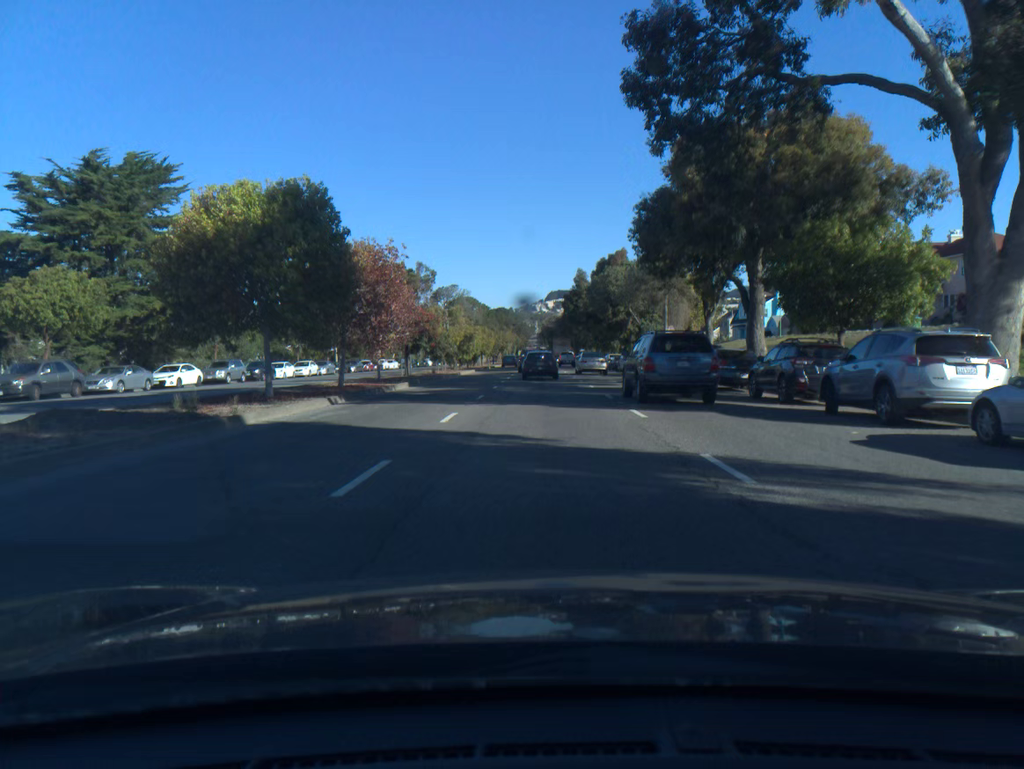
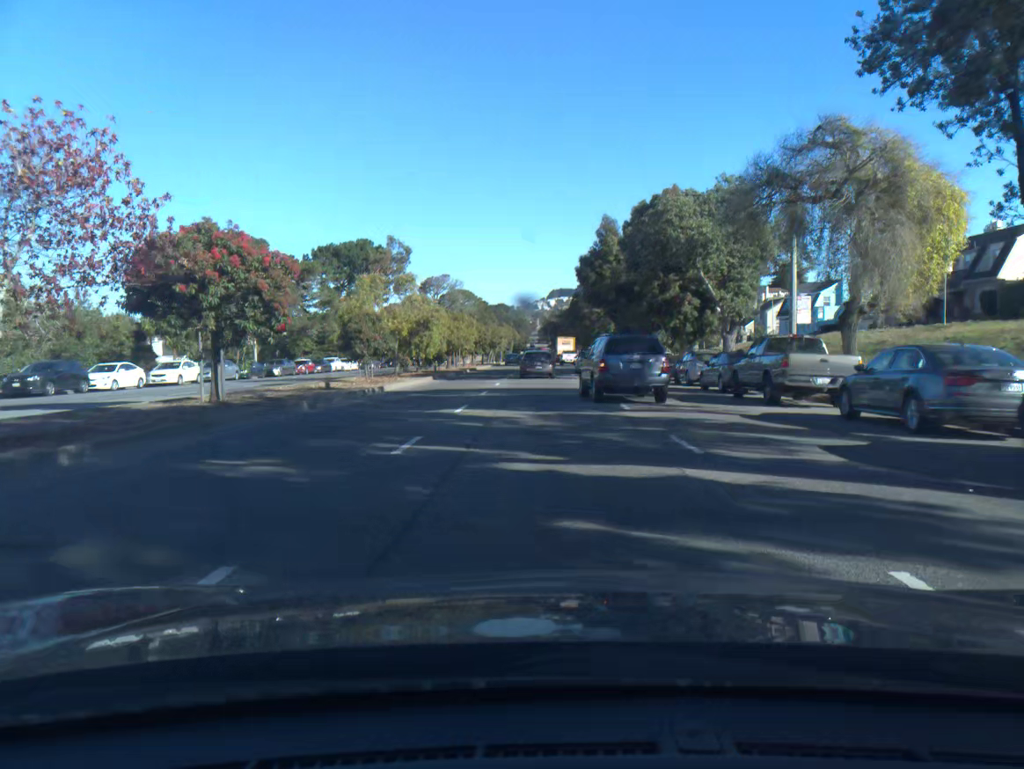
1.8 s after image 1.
(0.0, +26.4) m; 0°
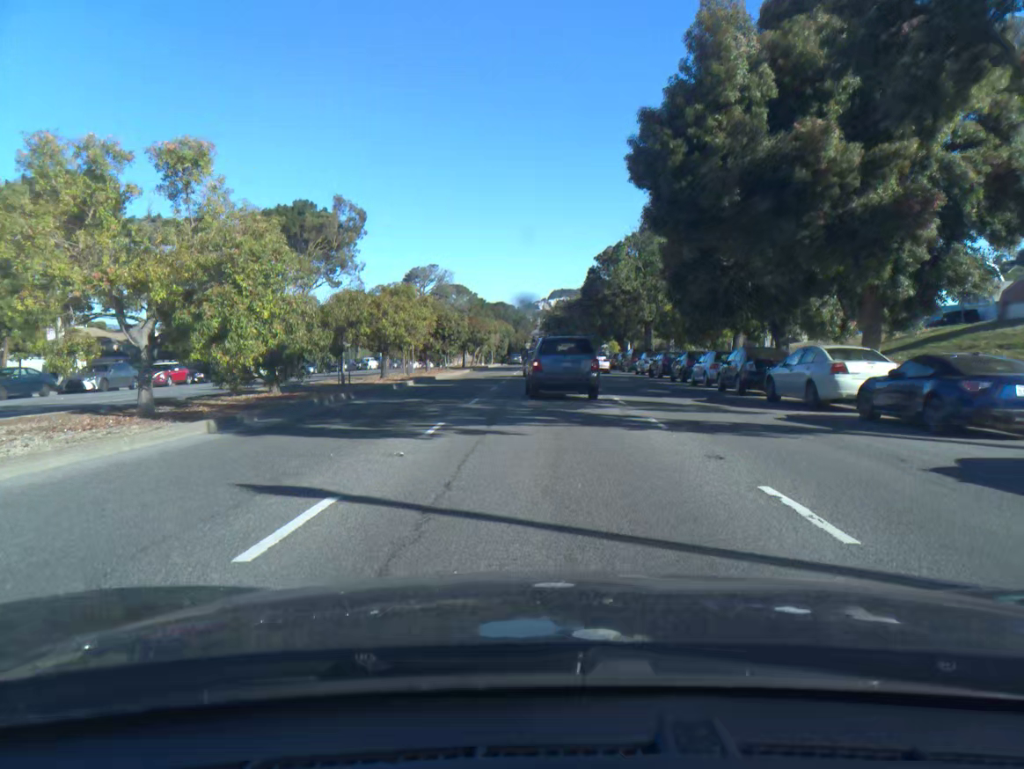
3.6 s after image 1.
(0.0, +26.8) m; 0°
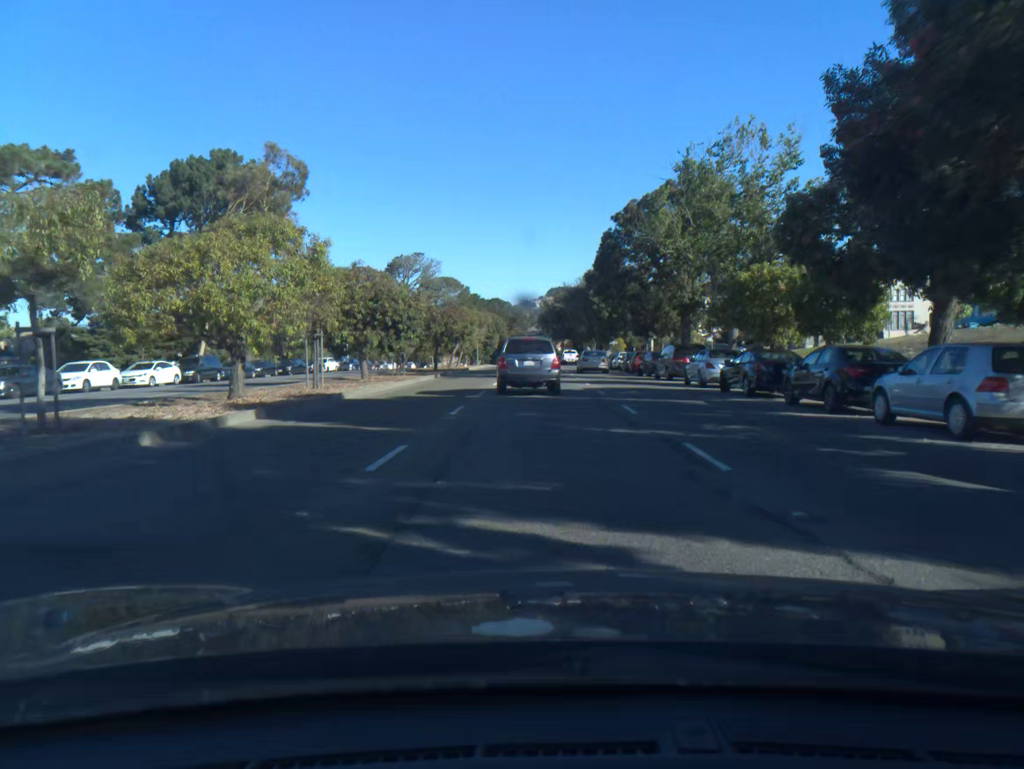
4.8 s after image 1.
(+0.1, +18.0) m; 0°
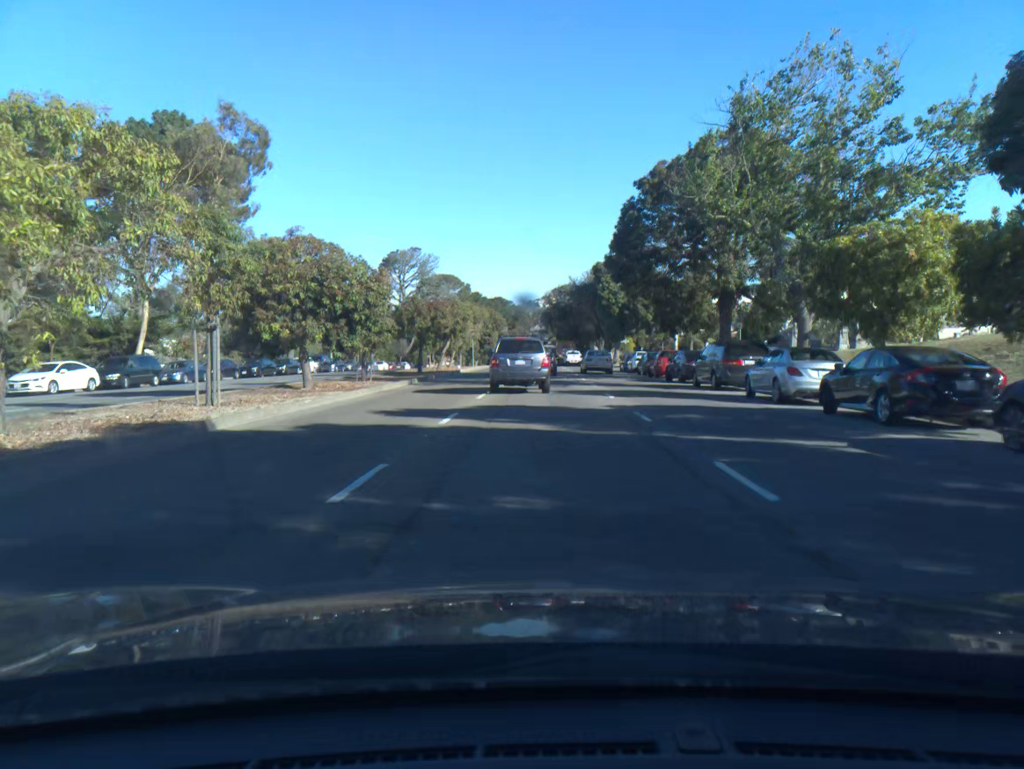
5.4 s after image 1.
(0.0, +9.0) m; 0°
